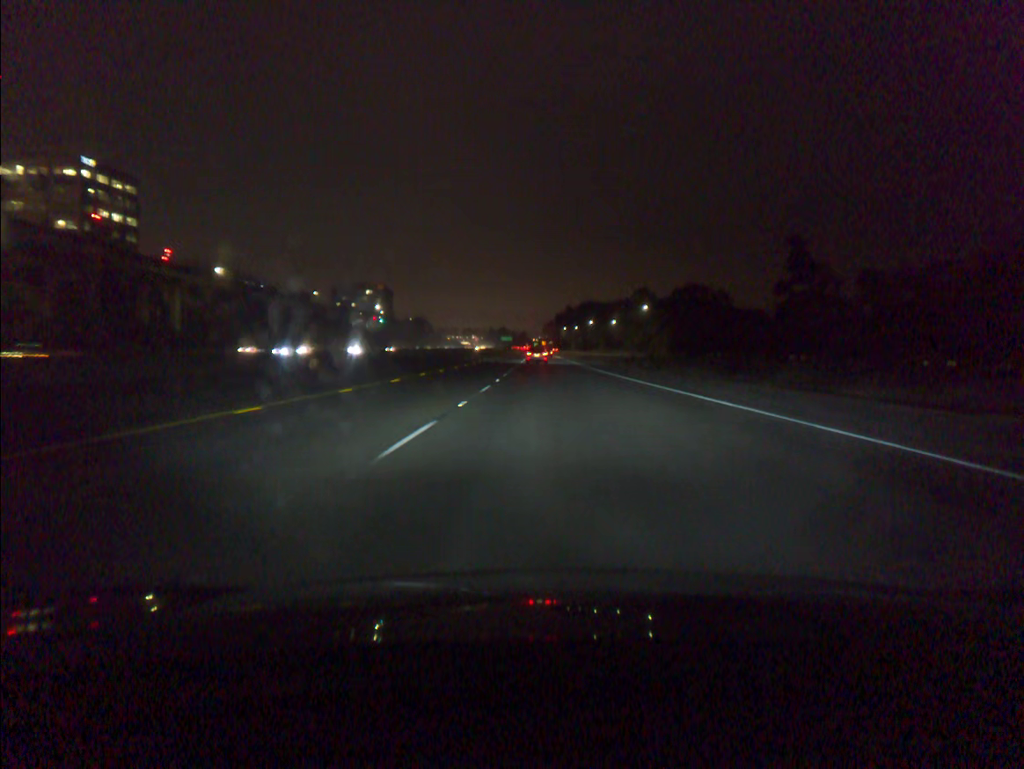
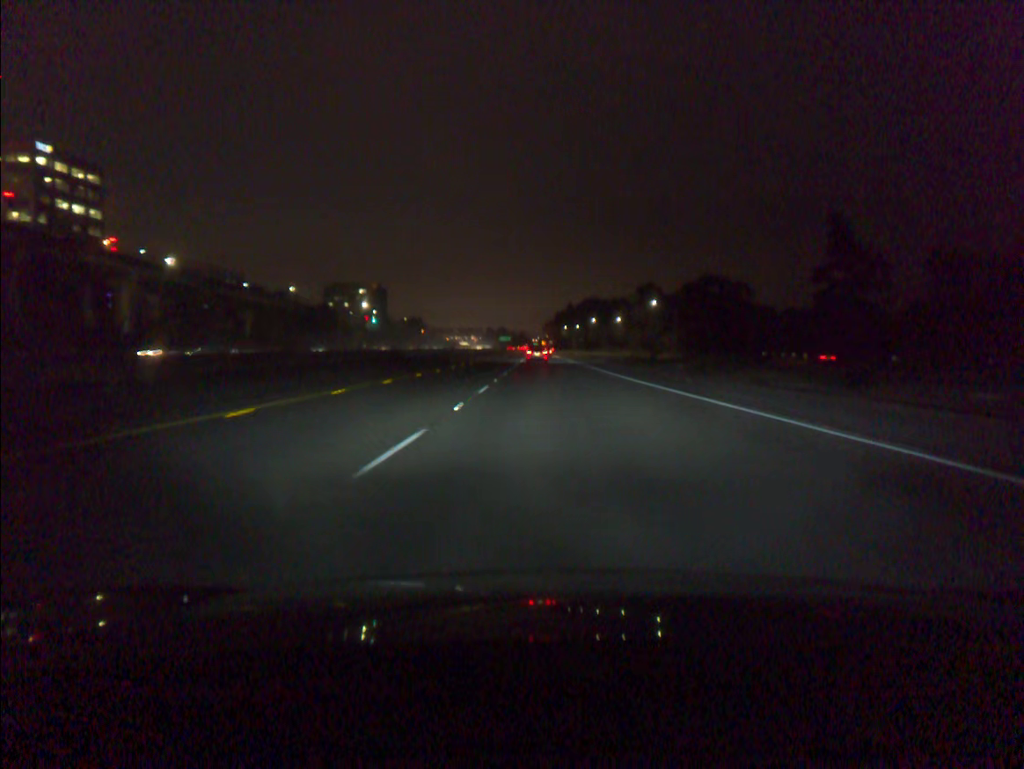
(0.0, +15.8) m; 0°
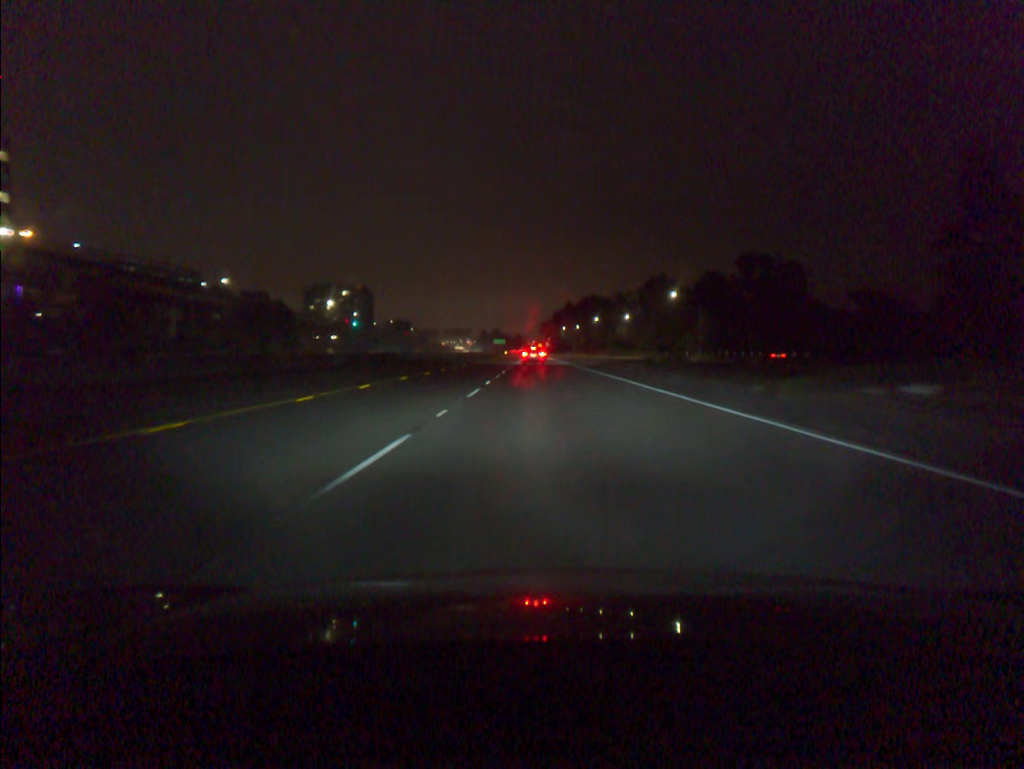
(0.0, +31.4) m; 0°
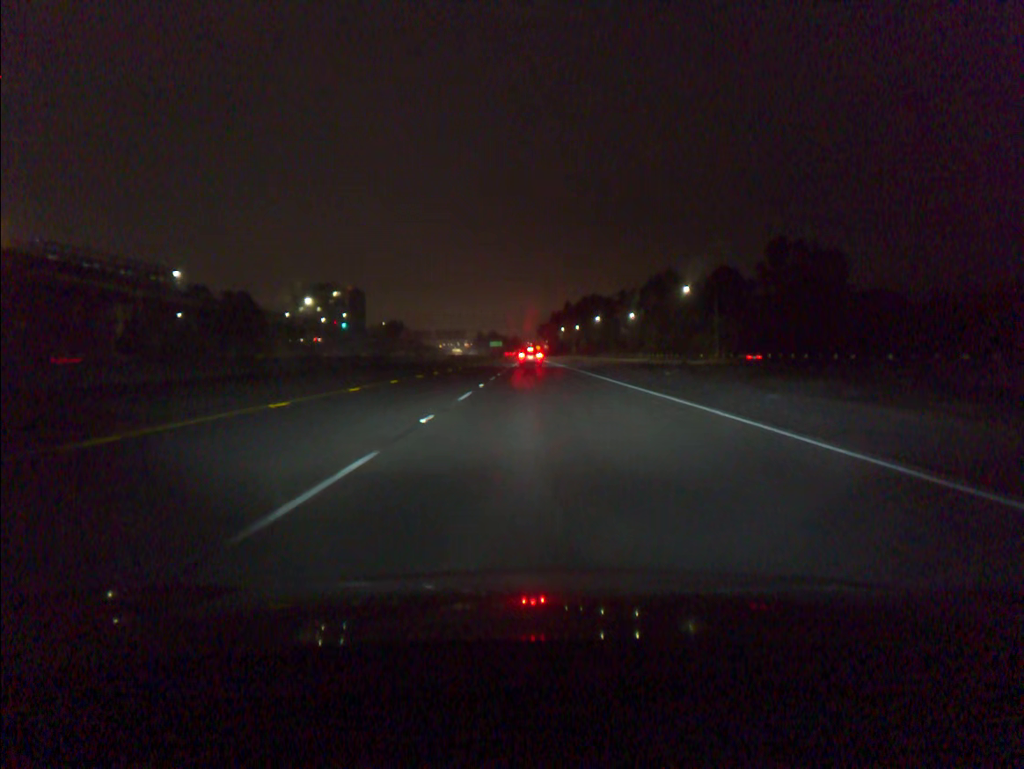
(0.0, +15.6) m; 0°
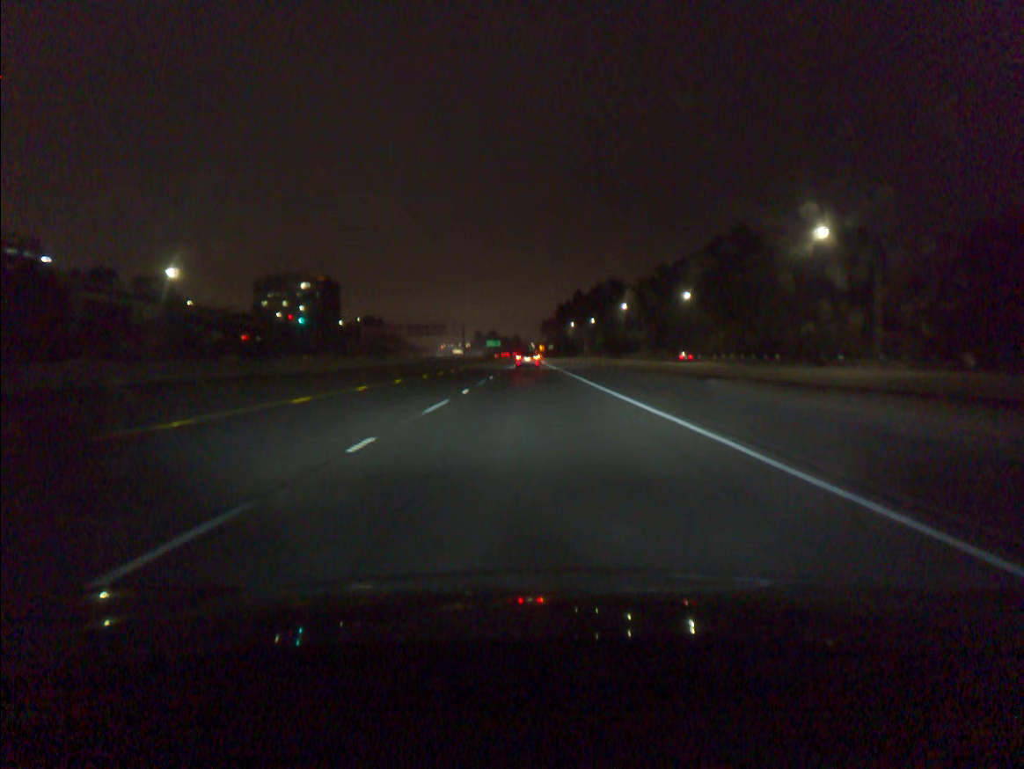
(-0.1, +62.6) m; 0°
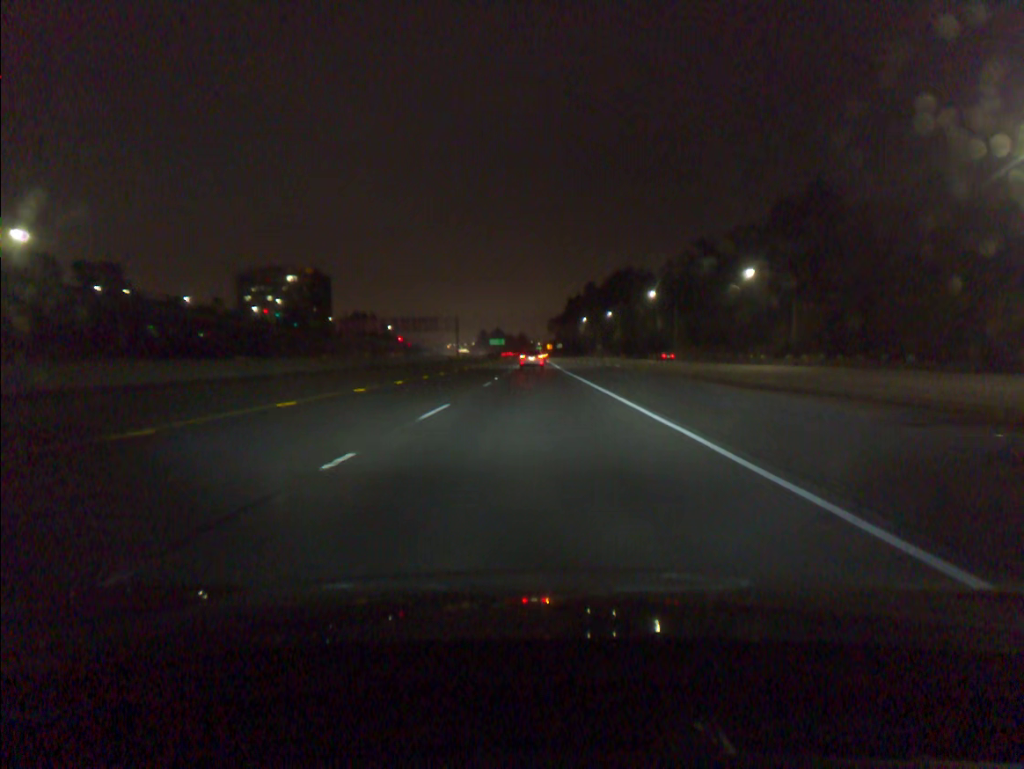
(-0.1, +31.1) m; -1°
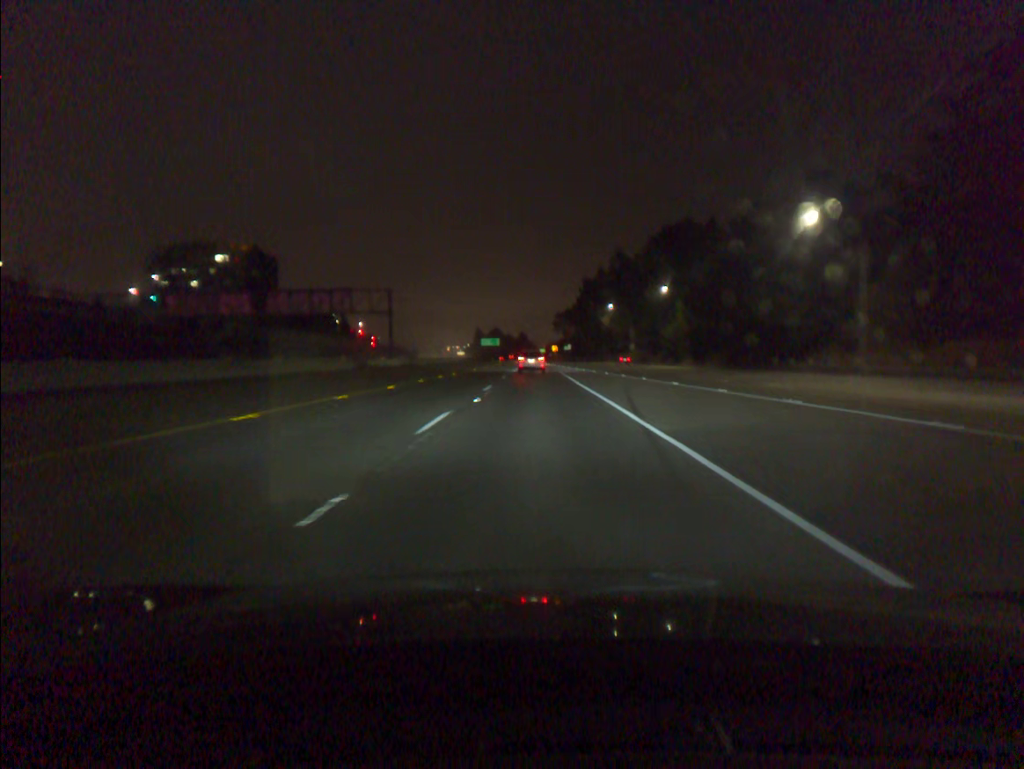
(-0.2, +76.4) m; 0°
